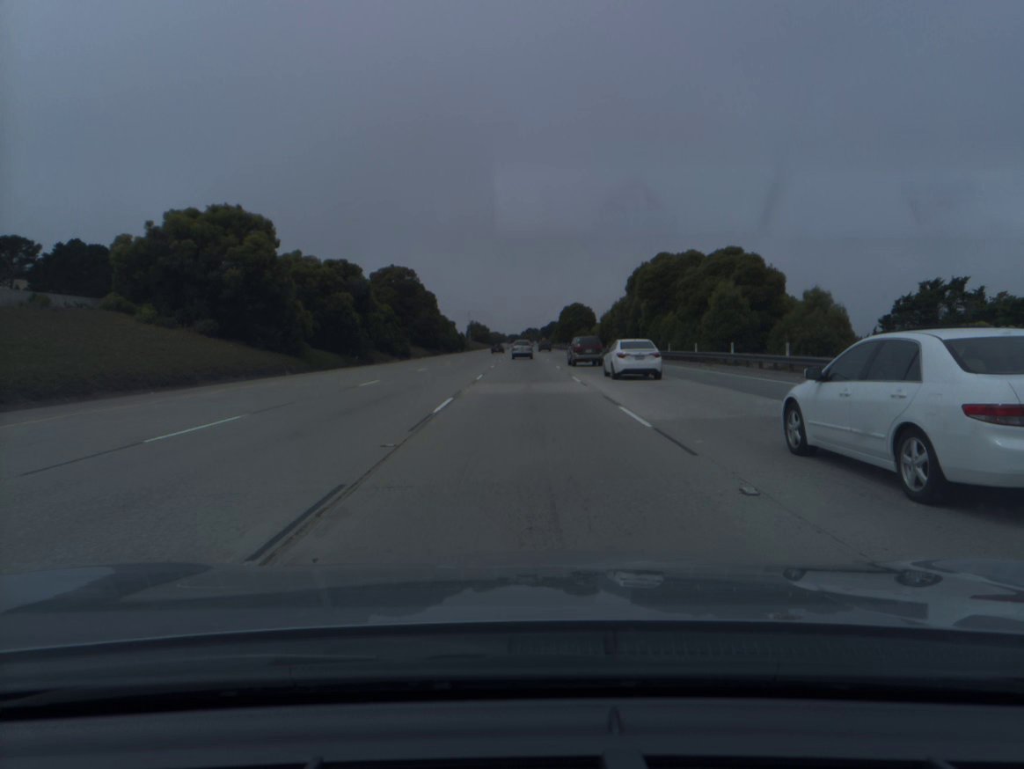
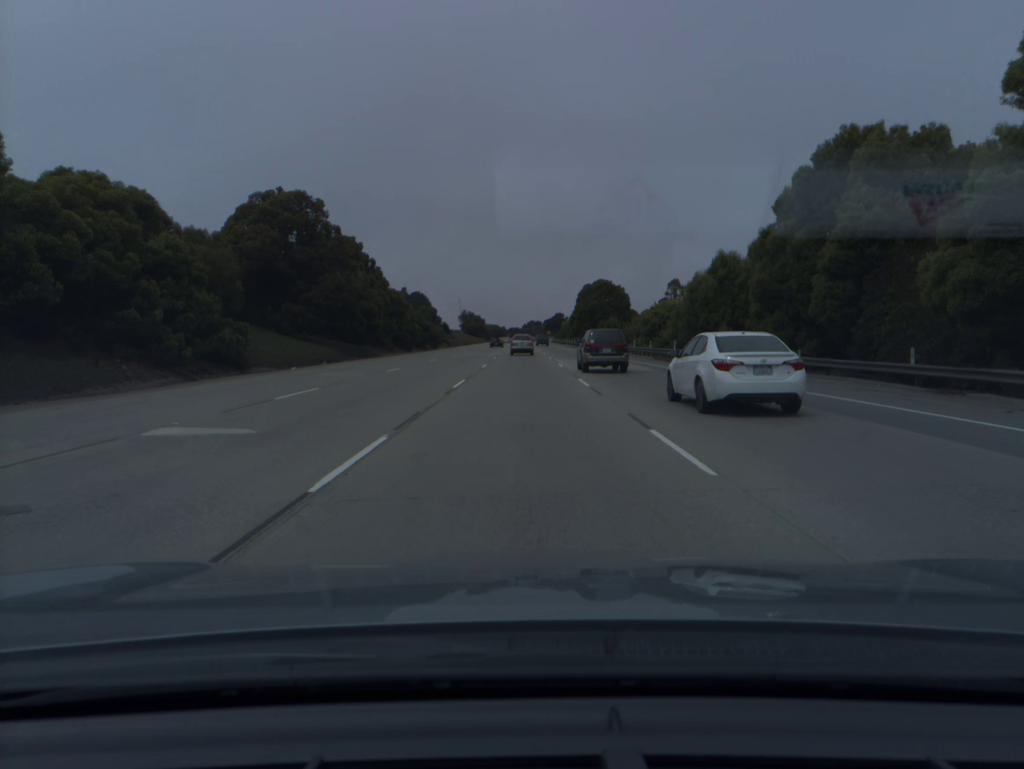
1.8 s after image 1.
(0.0, +52.2) m; 0°
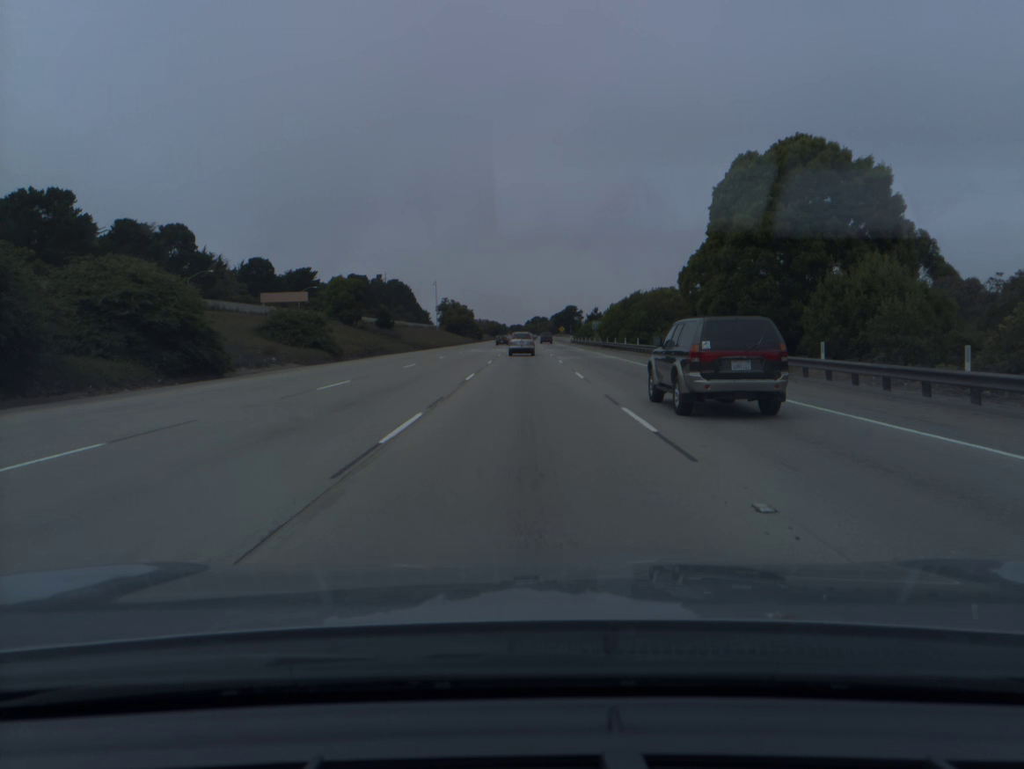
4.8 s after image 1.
(-0.1, +84.3) m; 0°
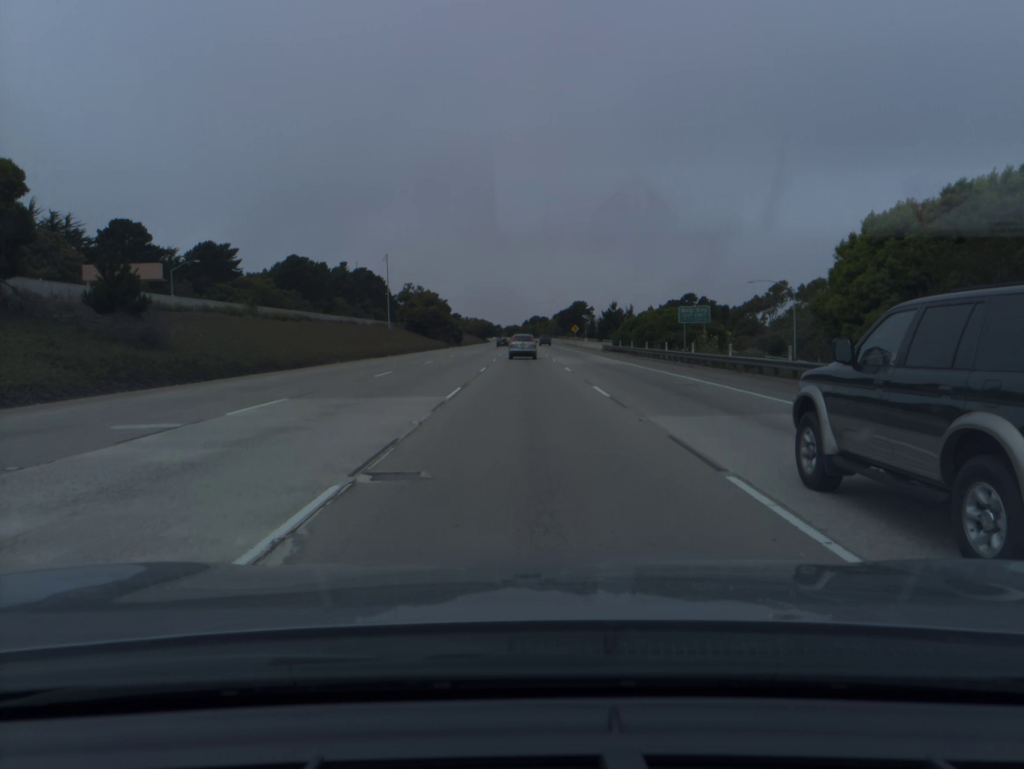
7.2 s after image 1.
(-0.1, +65.5) m; 0°
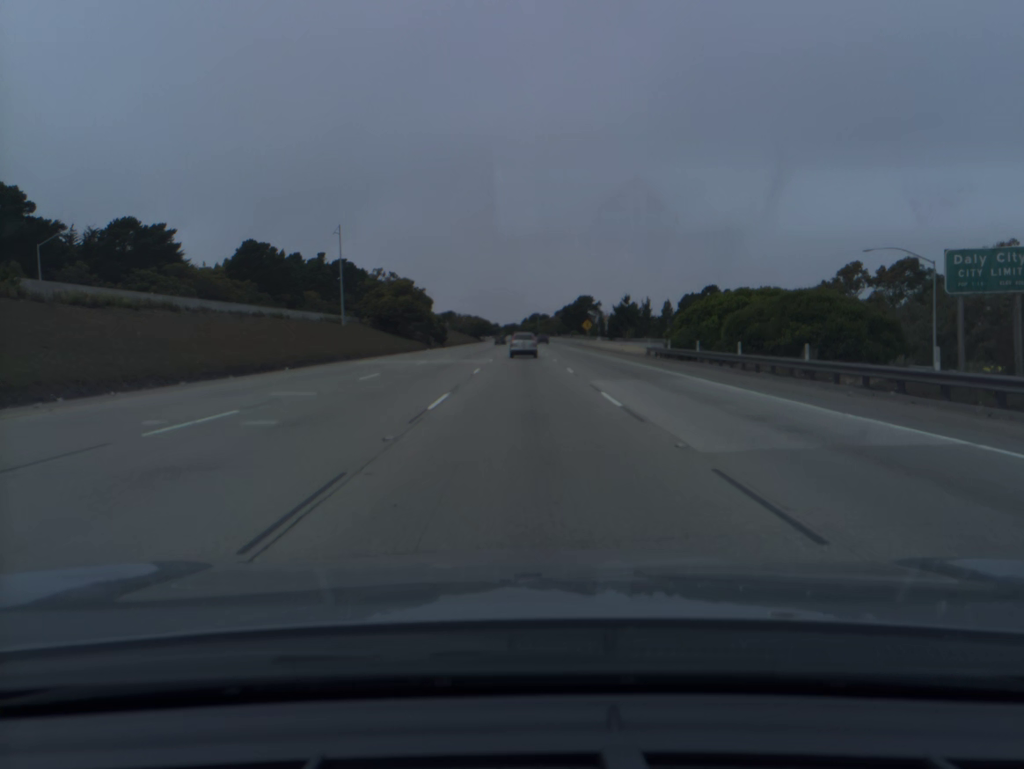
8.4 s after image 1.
(0.0, +32.4) m; 0°
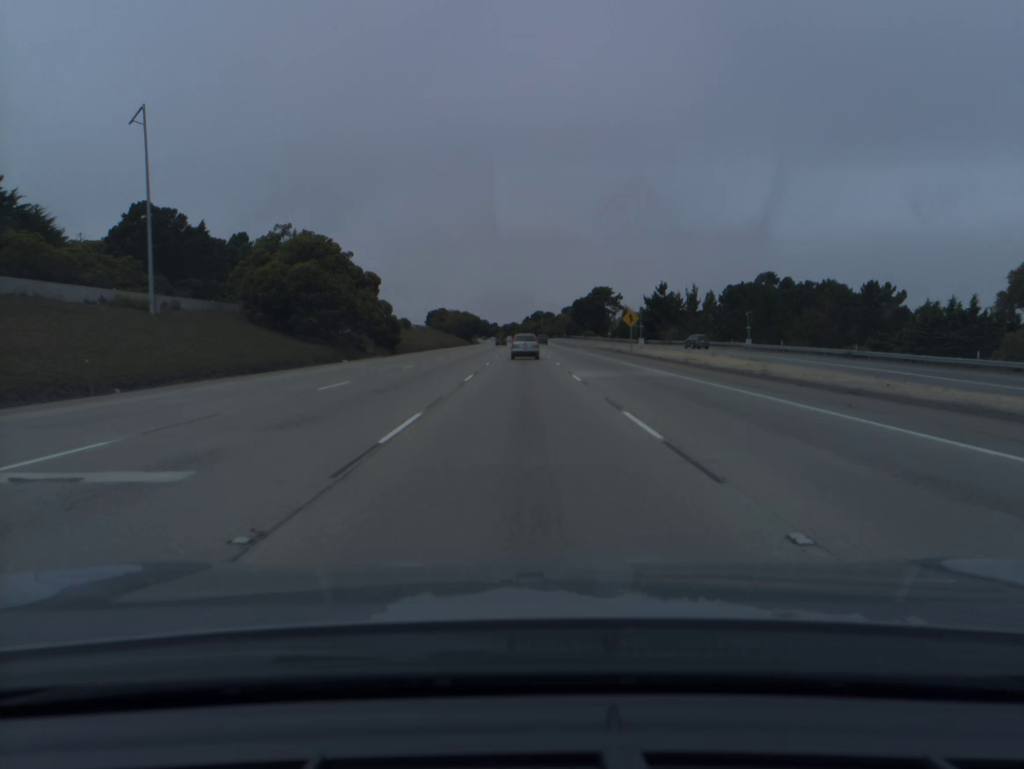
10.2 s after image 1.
(0.0, +48.3) m; 0°
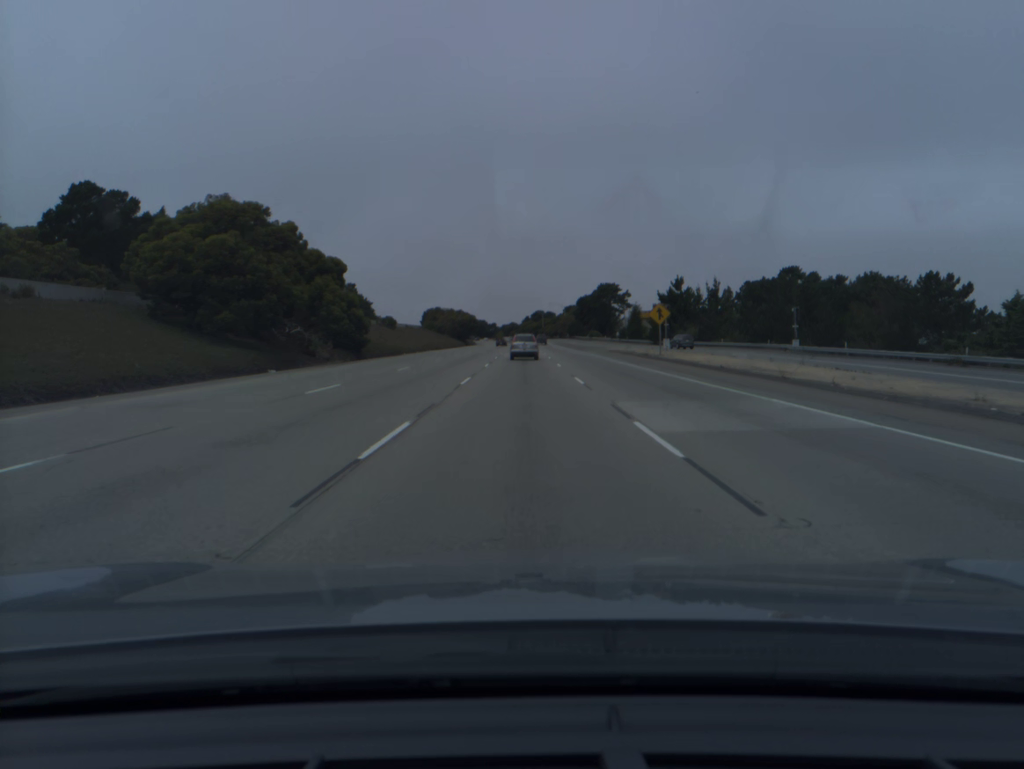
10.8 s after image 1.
(0.0, +16.0) m; 0°
